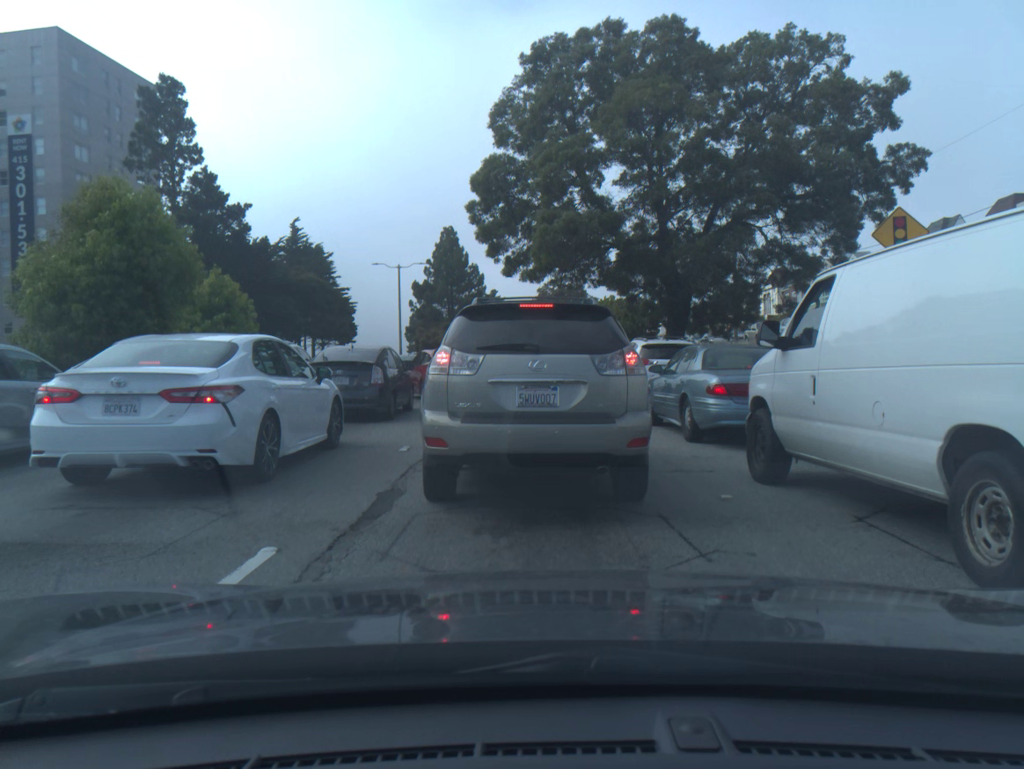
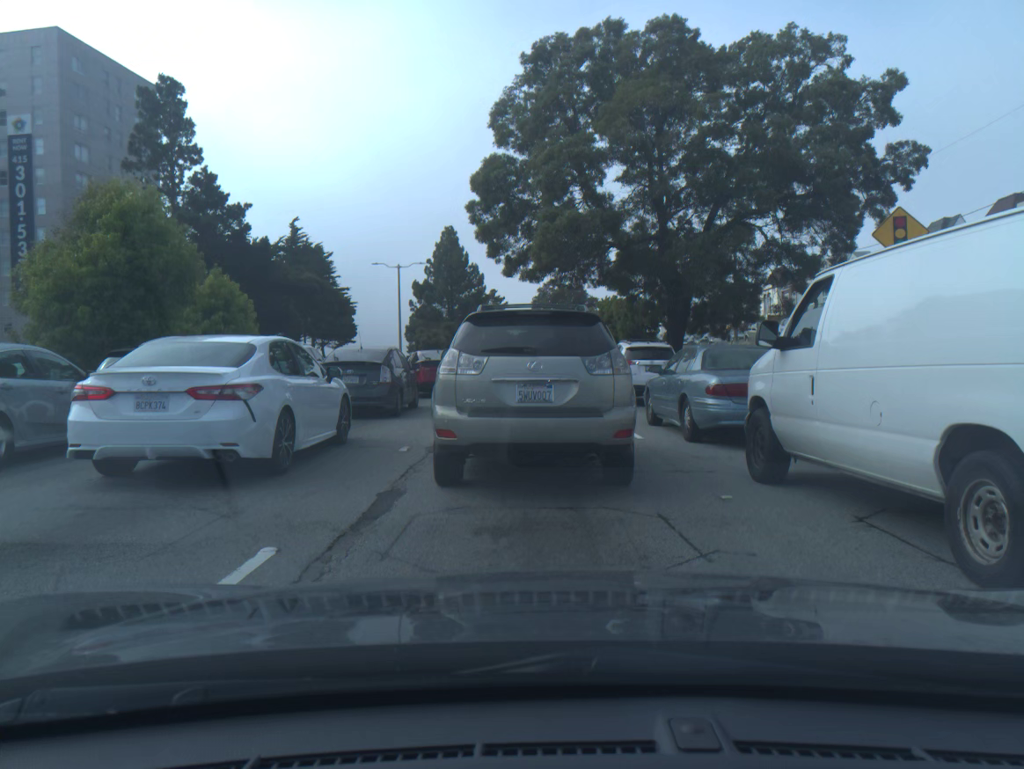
(0.0, 0.0) m; 0°
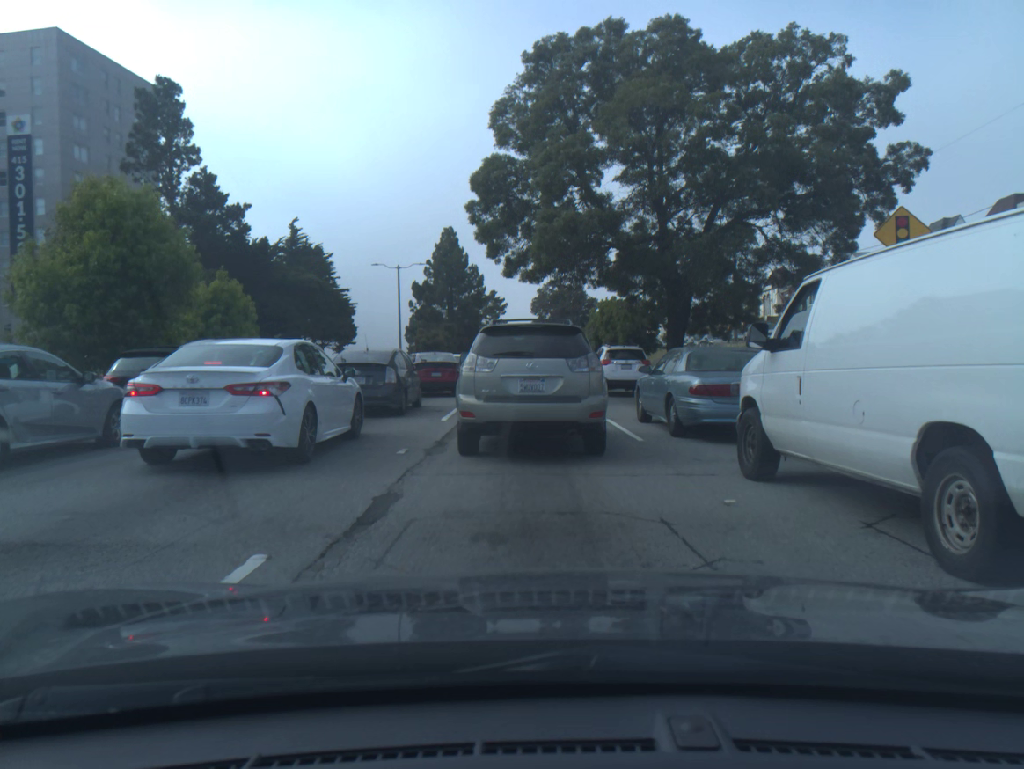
(0.0, +0.1) m; 0°
